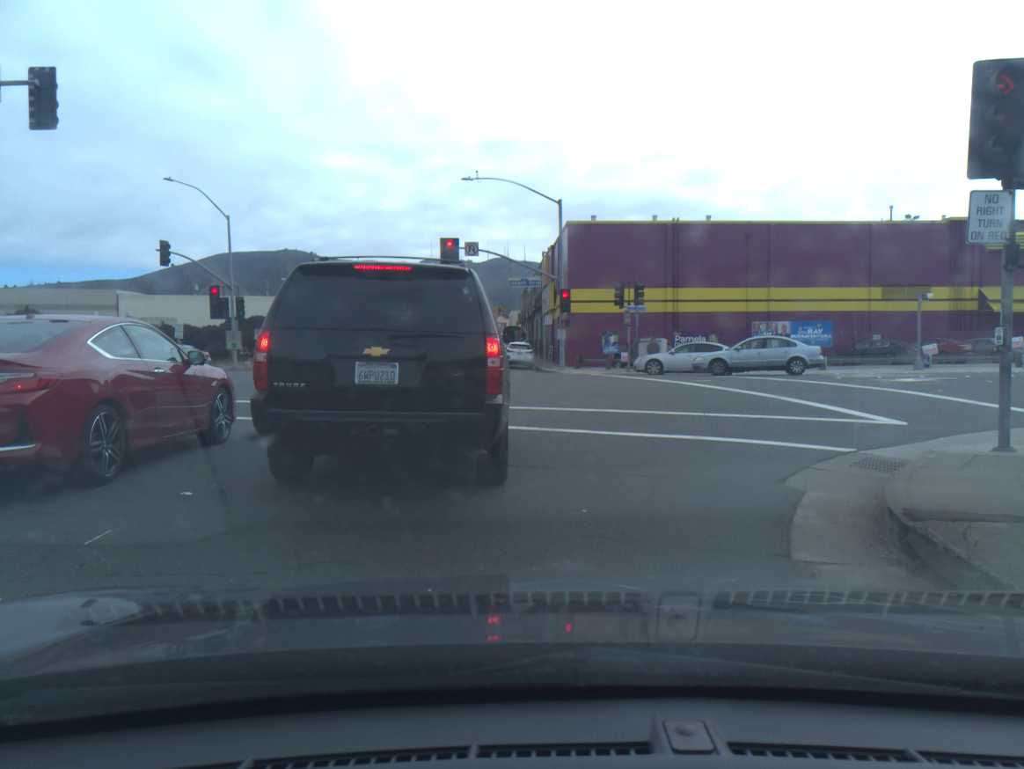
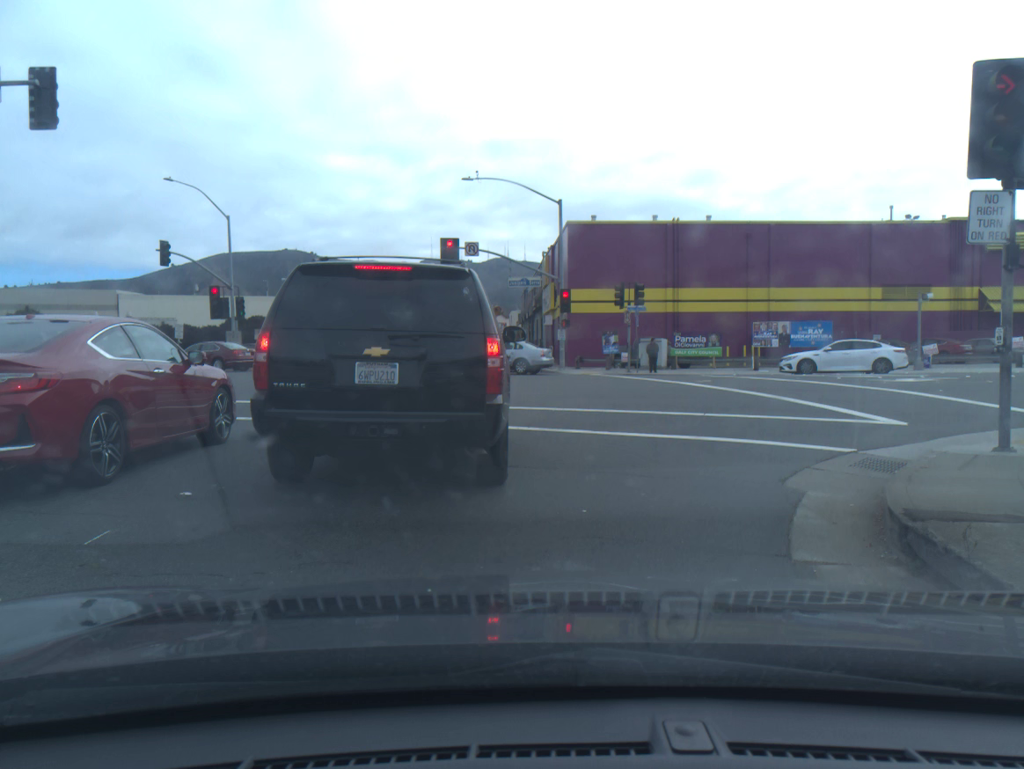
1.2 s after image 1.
(0.0, 0.0) m; 0°
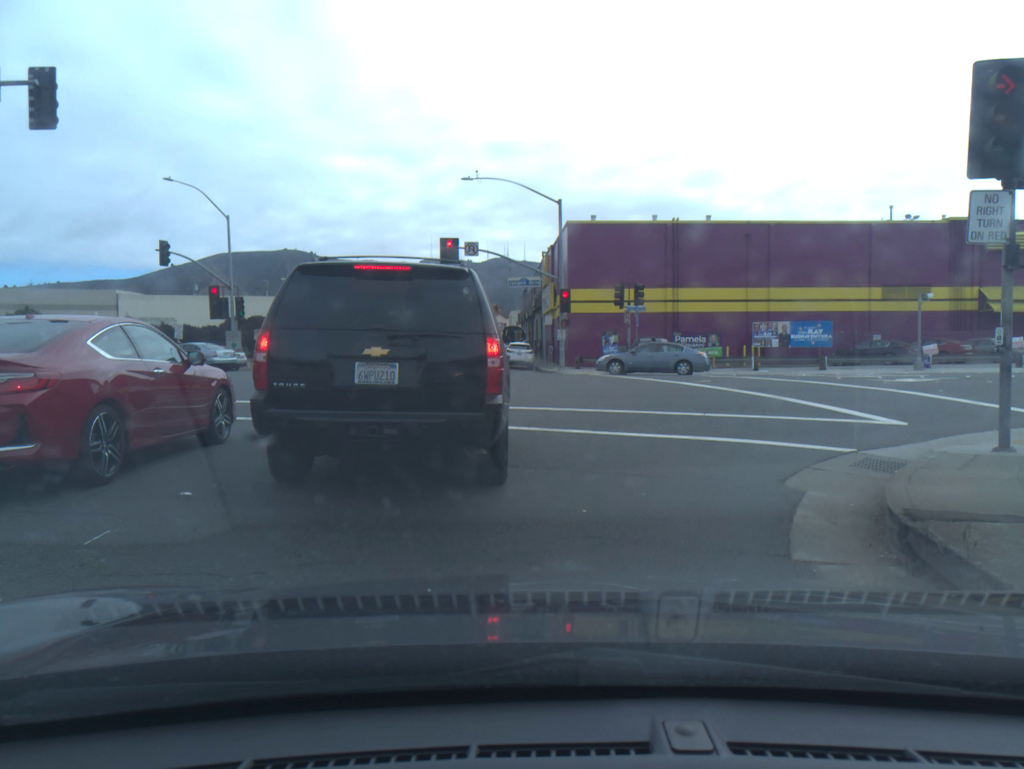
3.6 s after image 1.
(0.0, 0.0) m; 0°
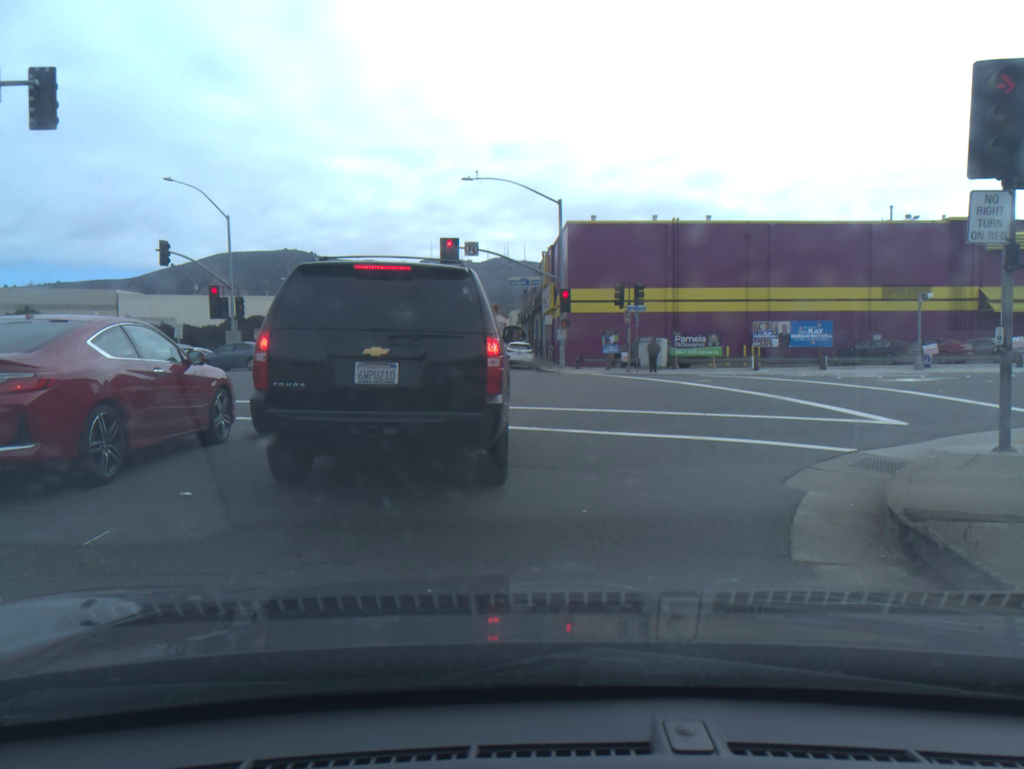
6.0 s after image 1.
(0.0, 0.0) m; 0°
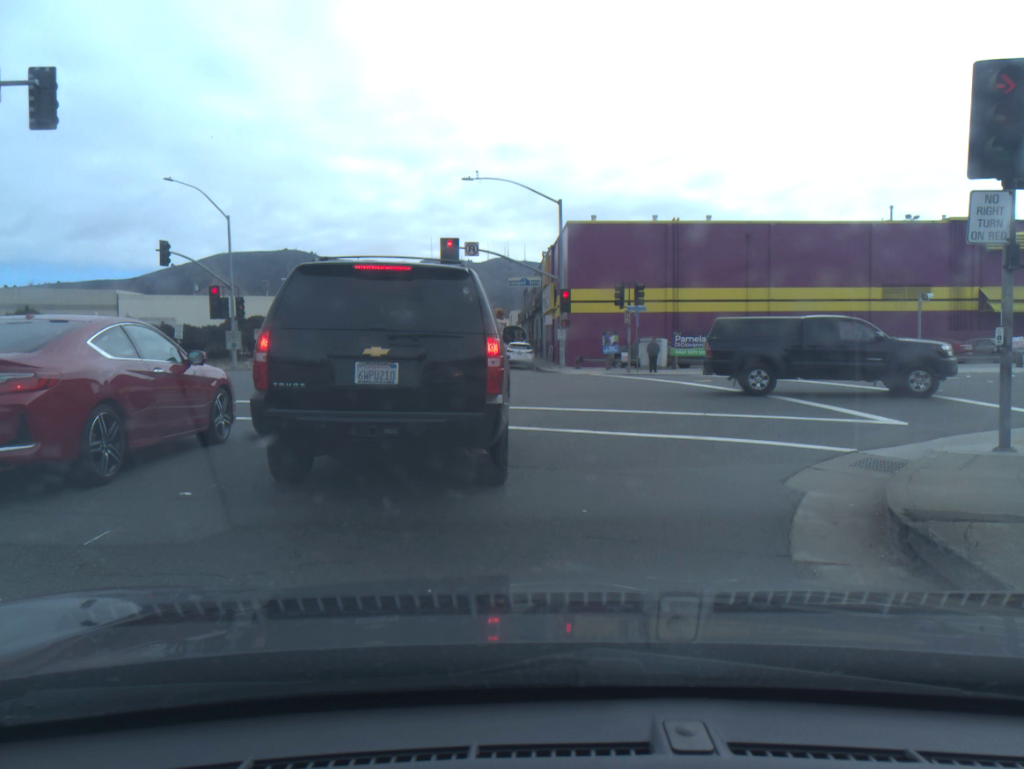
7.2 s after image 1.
(0.0, 0.0) m; 0°
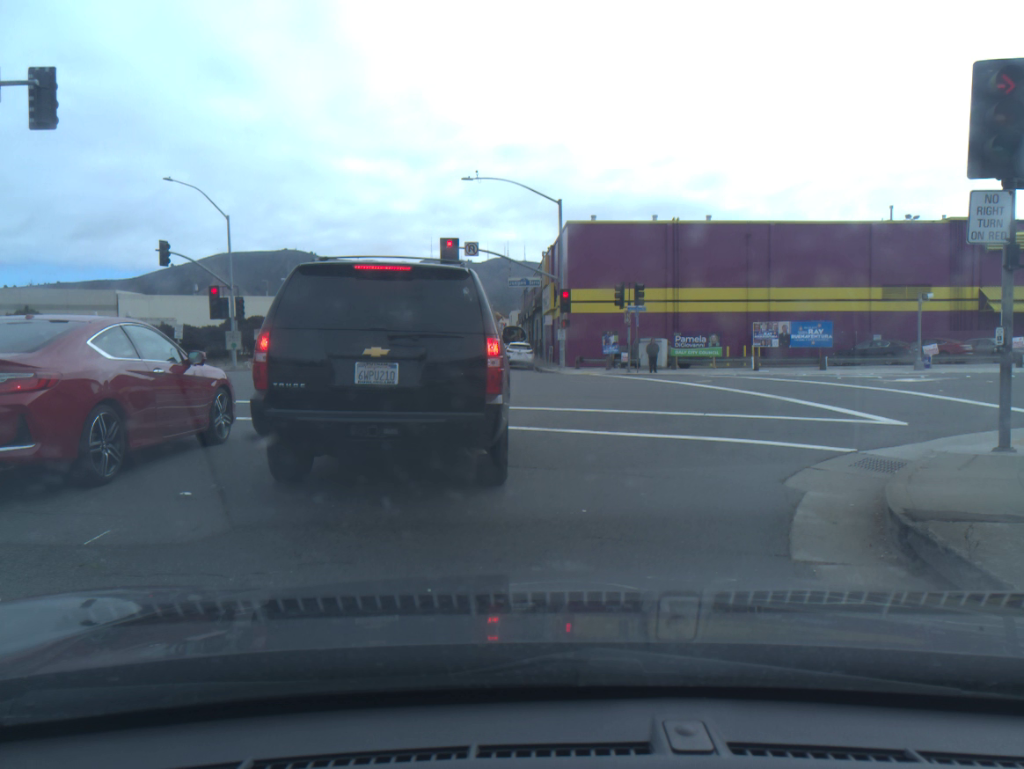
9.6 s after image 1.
(0.0, 0.0) m; 0°
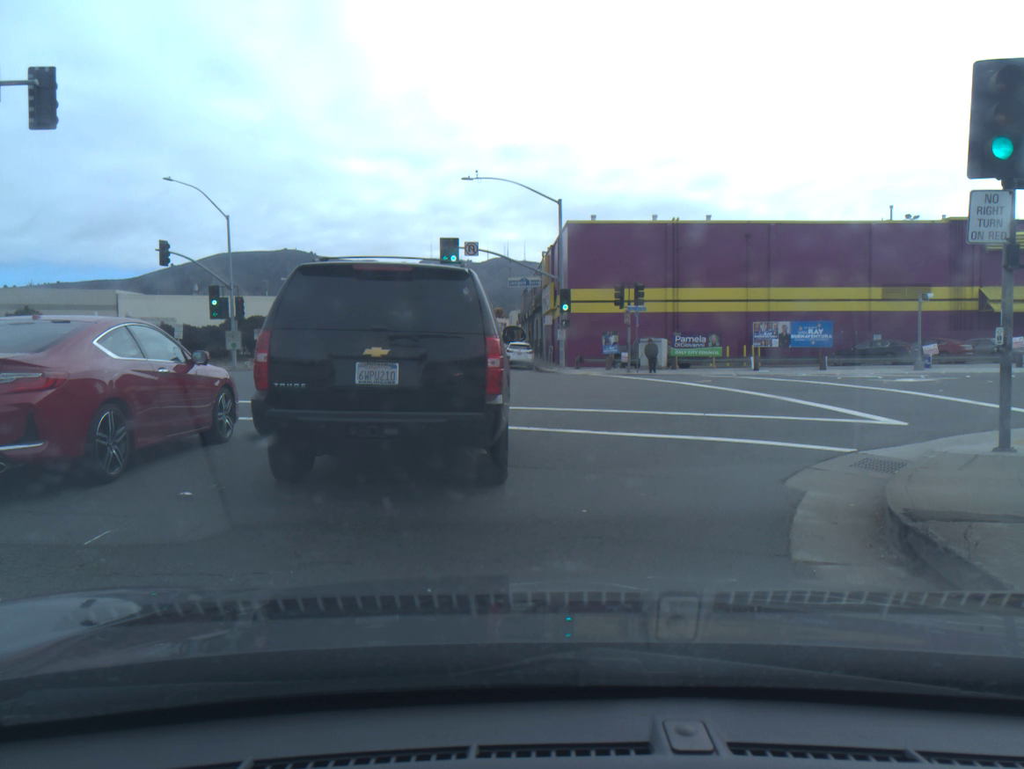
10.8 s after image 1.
(0.0, 0.0) m; 0°
